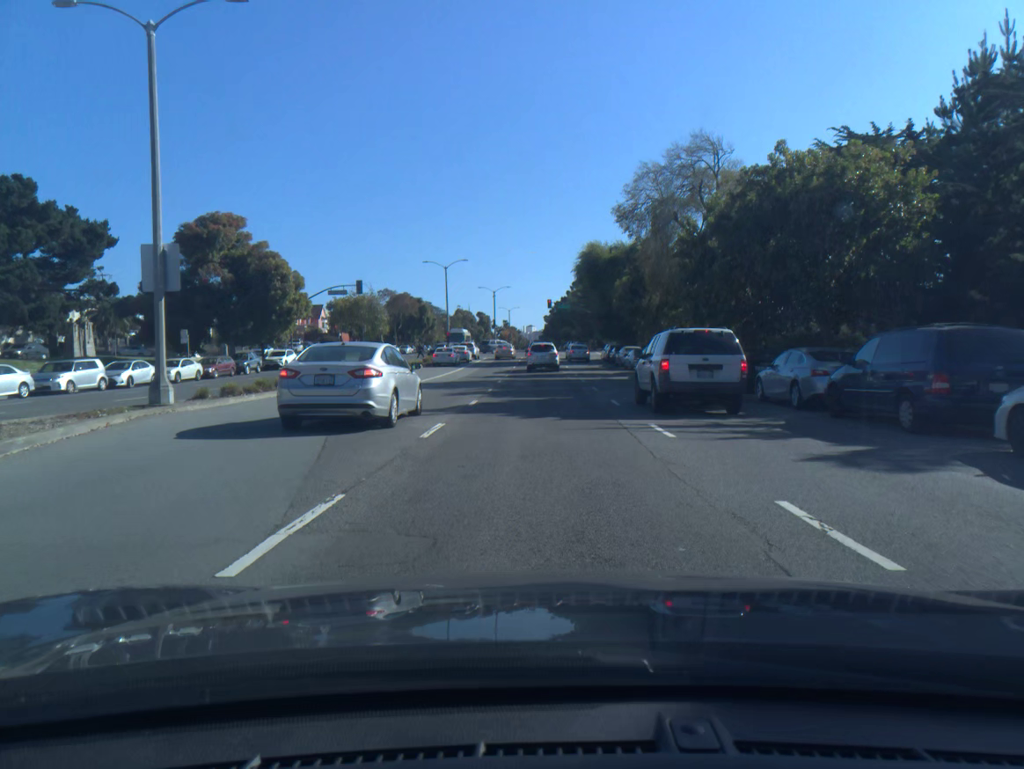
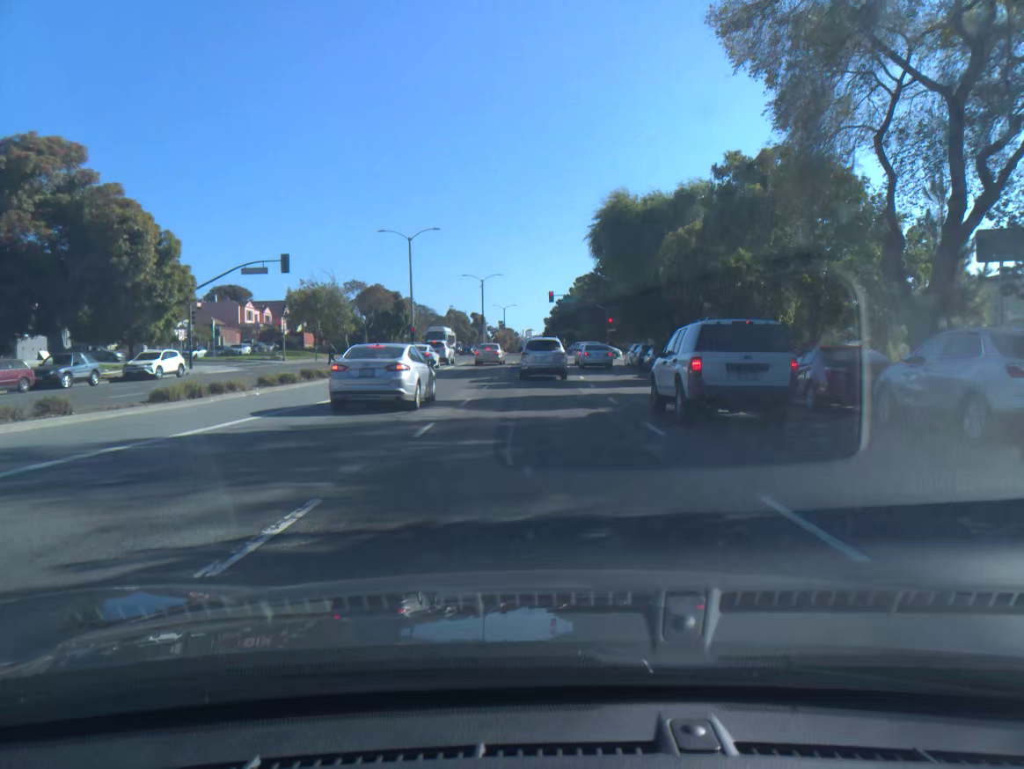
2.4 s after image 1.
(+0.1, +22.0) m; 0°
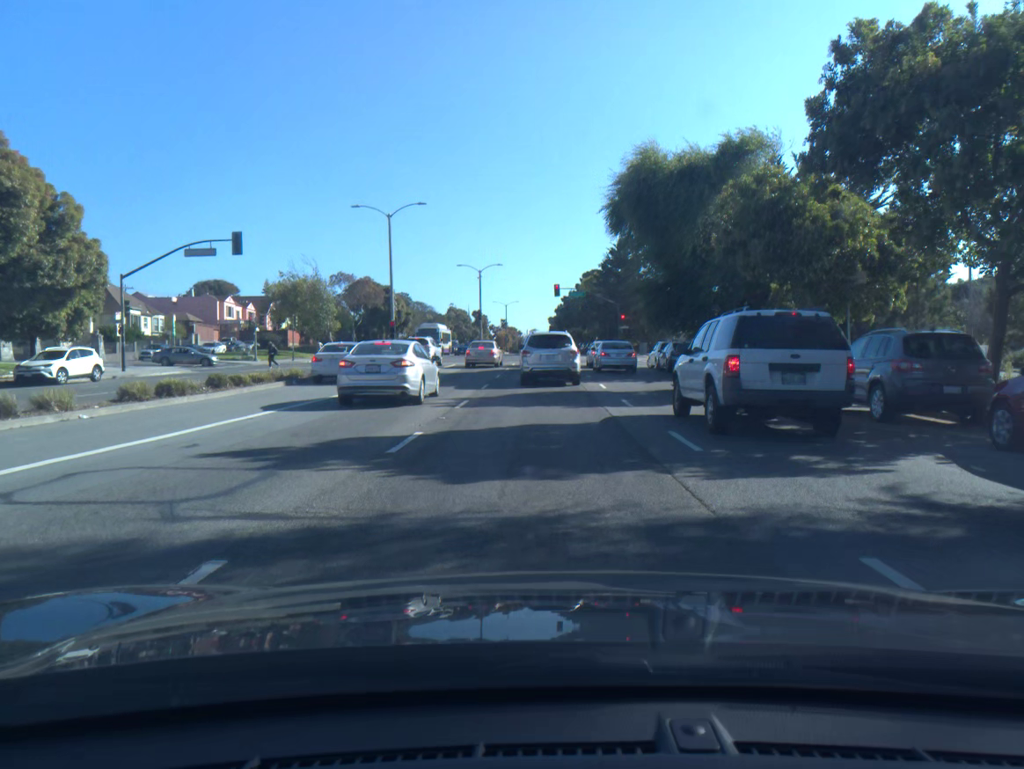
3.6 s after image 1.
(0.0, +9.3) m; 0°
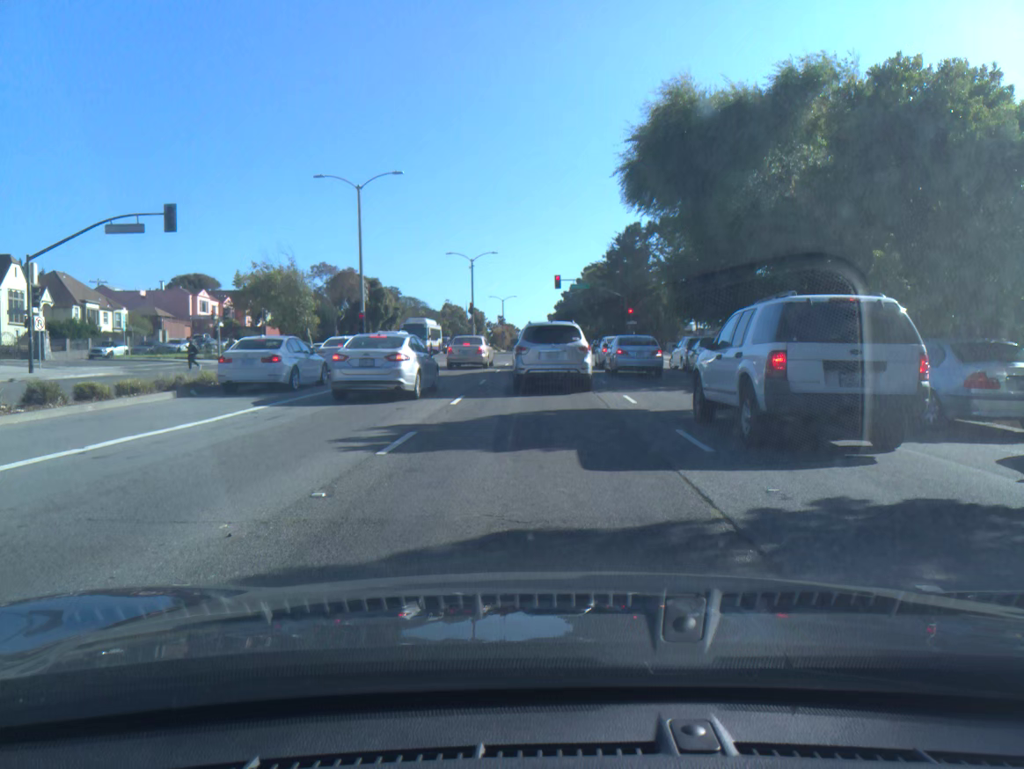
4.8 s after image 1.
(0.0, +7.8) m; -1°
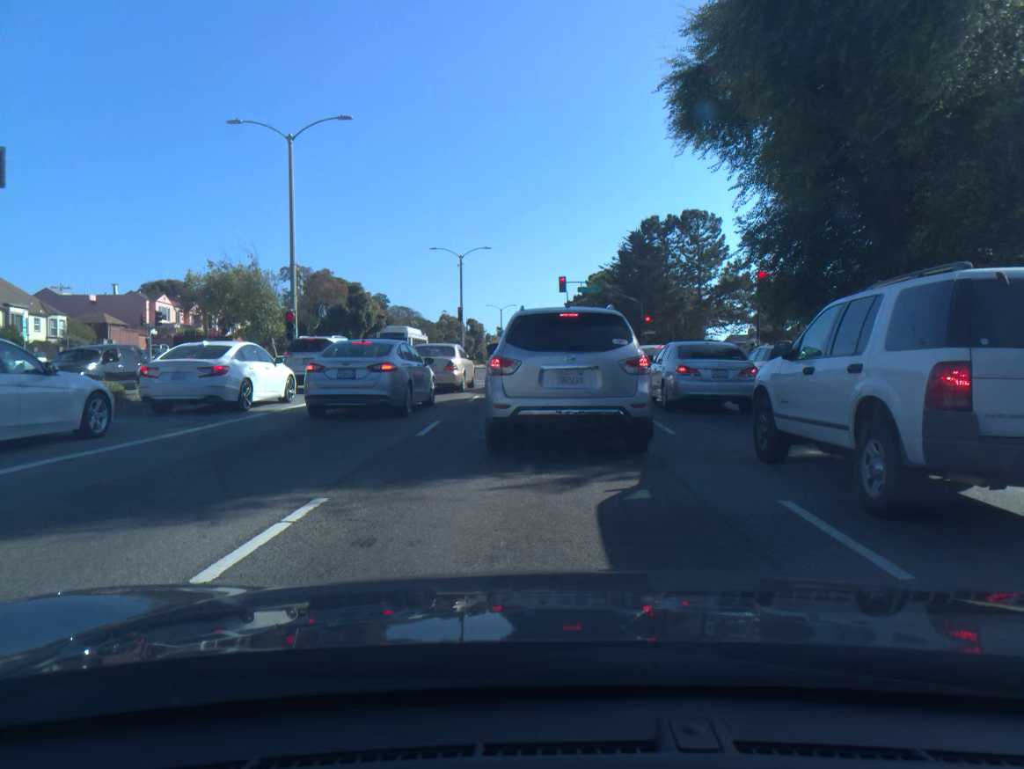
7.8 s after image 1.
(0.0, +12.1) m; 0°
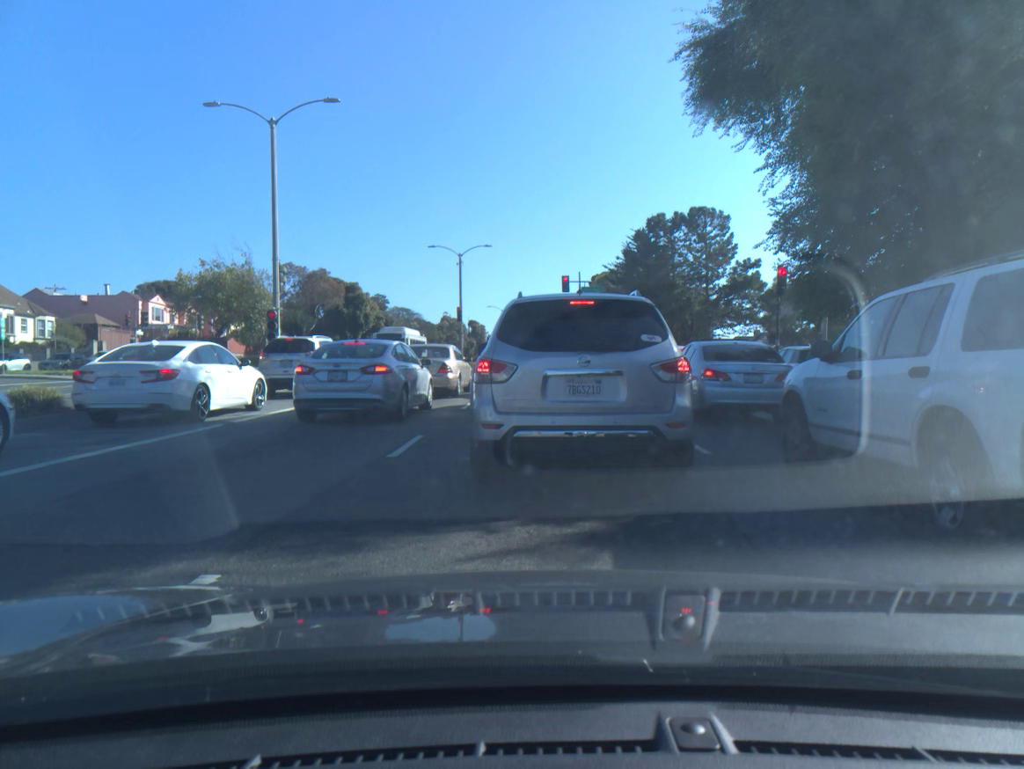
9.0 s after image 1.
(0.0, +2.3) m; 0°
